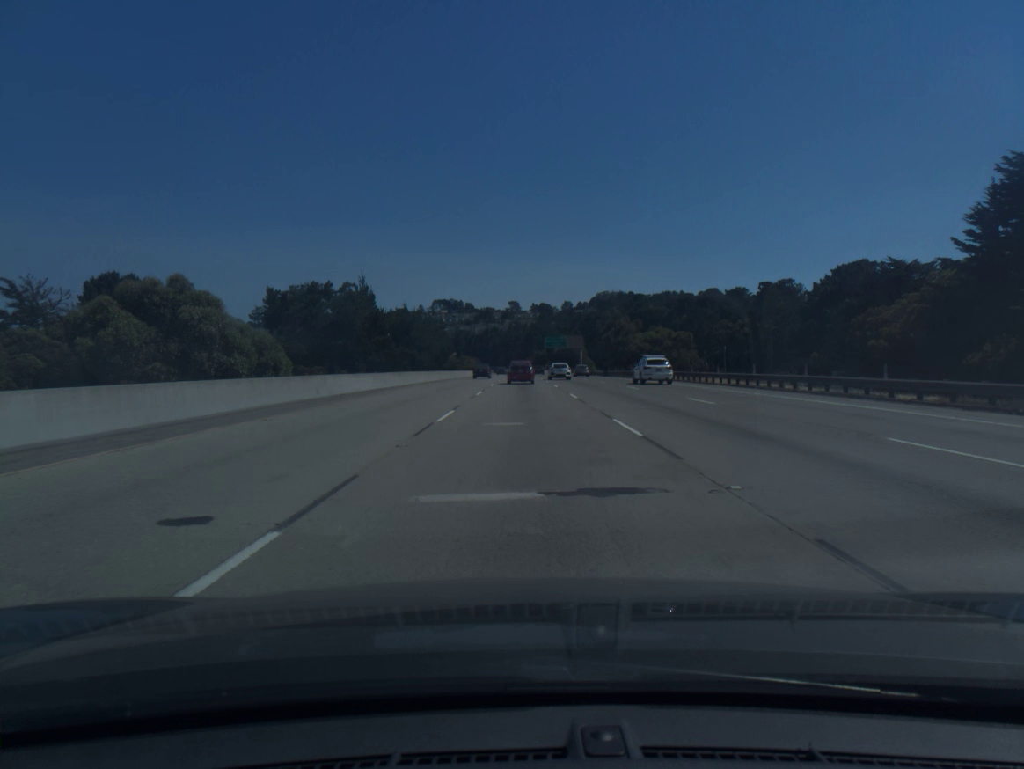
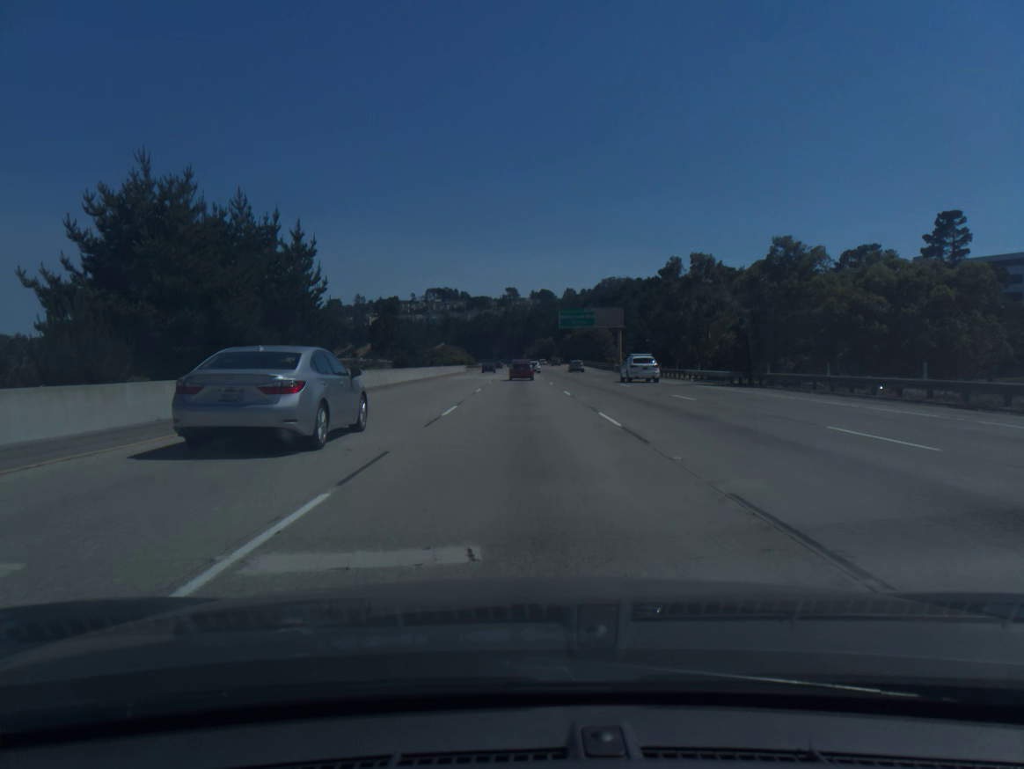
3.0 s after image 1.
(+0.2, +71.5) m; 0°
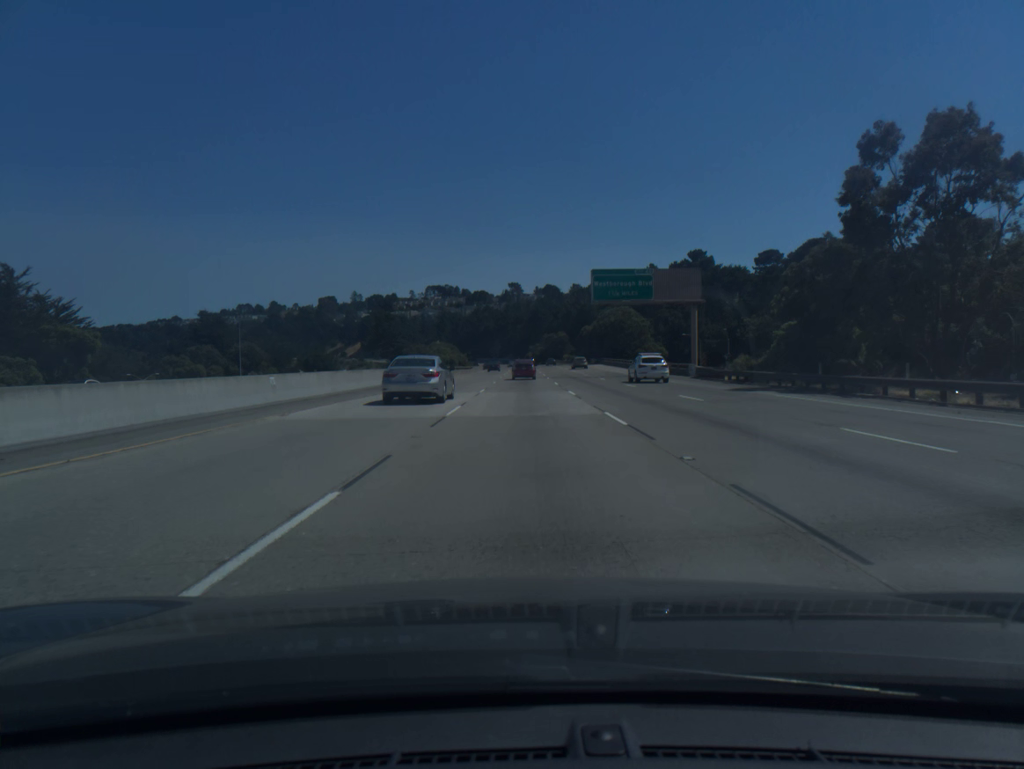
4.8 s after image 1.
(-0.1, +43.8) m; 0°
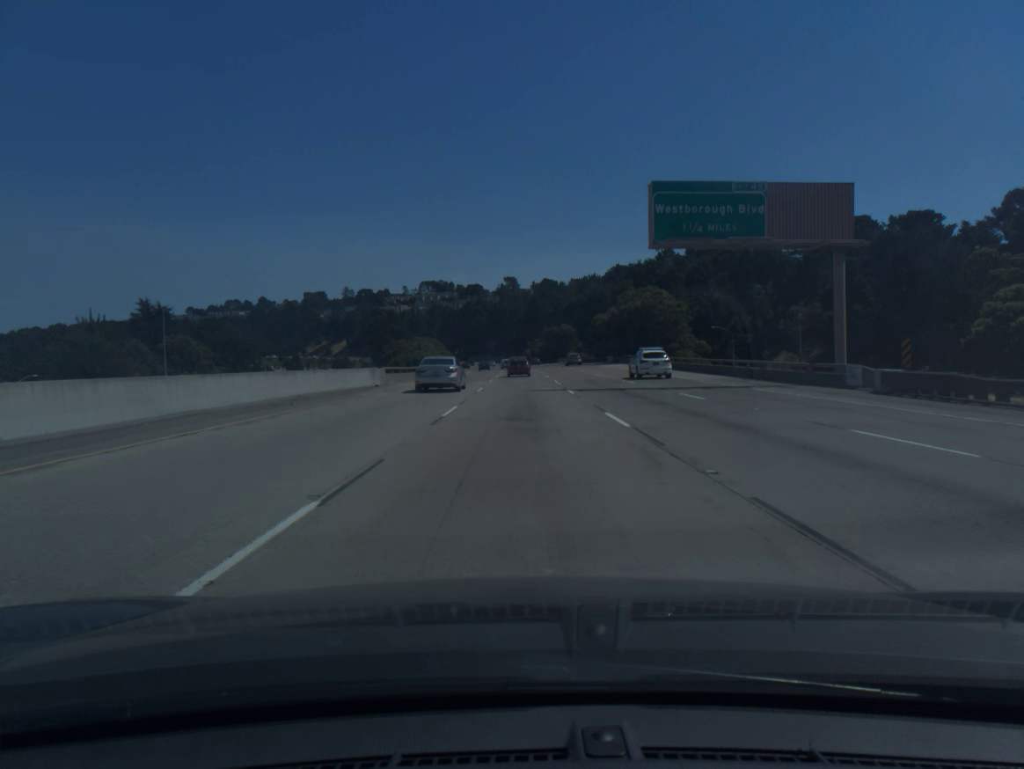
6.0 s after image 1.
(0.0, +29.7) m; 0°
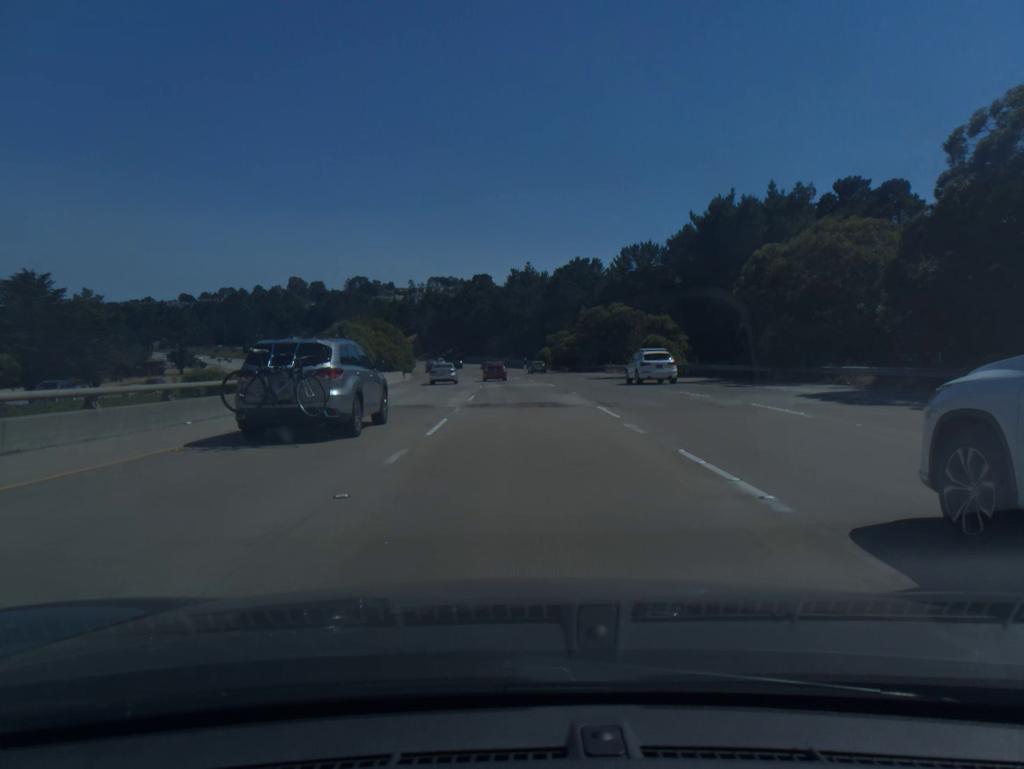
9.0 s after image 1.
(-0.2, +74.9) m; -1°
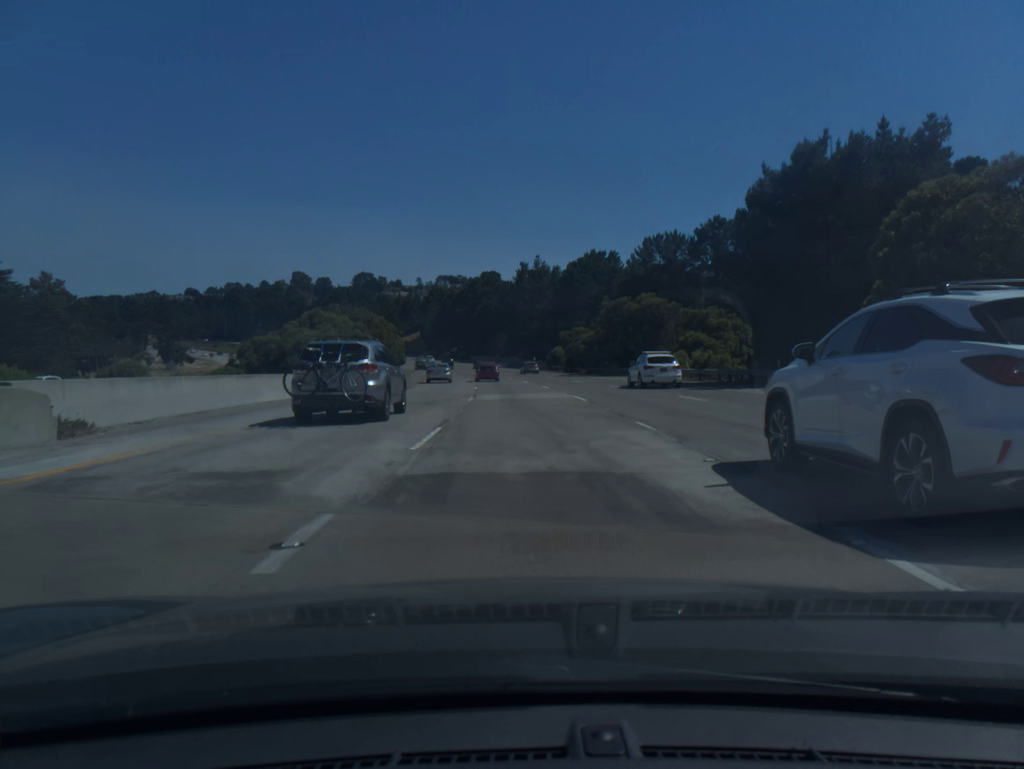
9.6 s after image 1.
(-0.1, +15.1) m; -1°
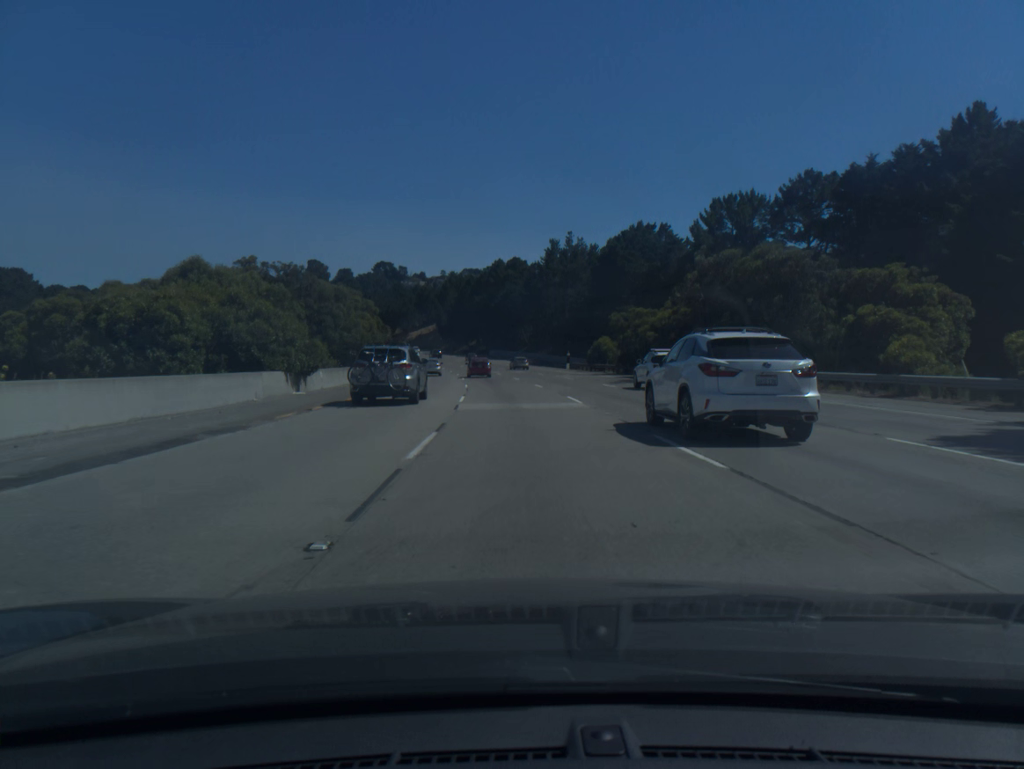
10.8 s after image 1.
(-0.4, +30.4) m; -2°
